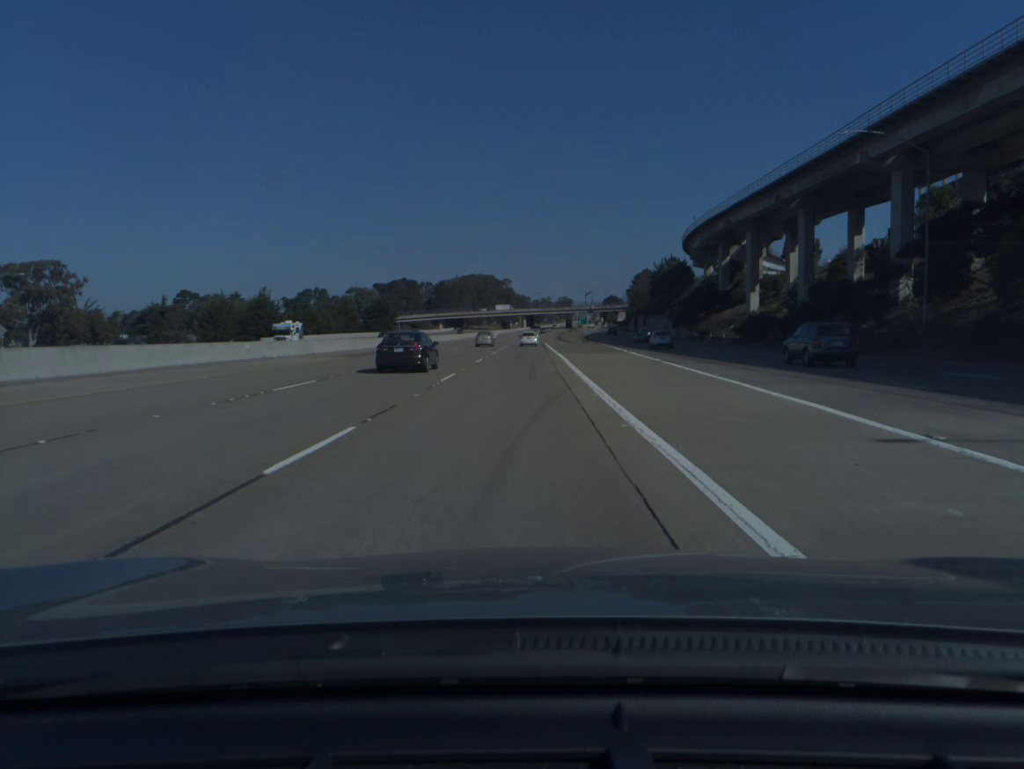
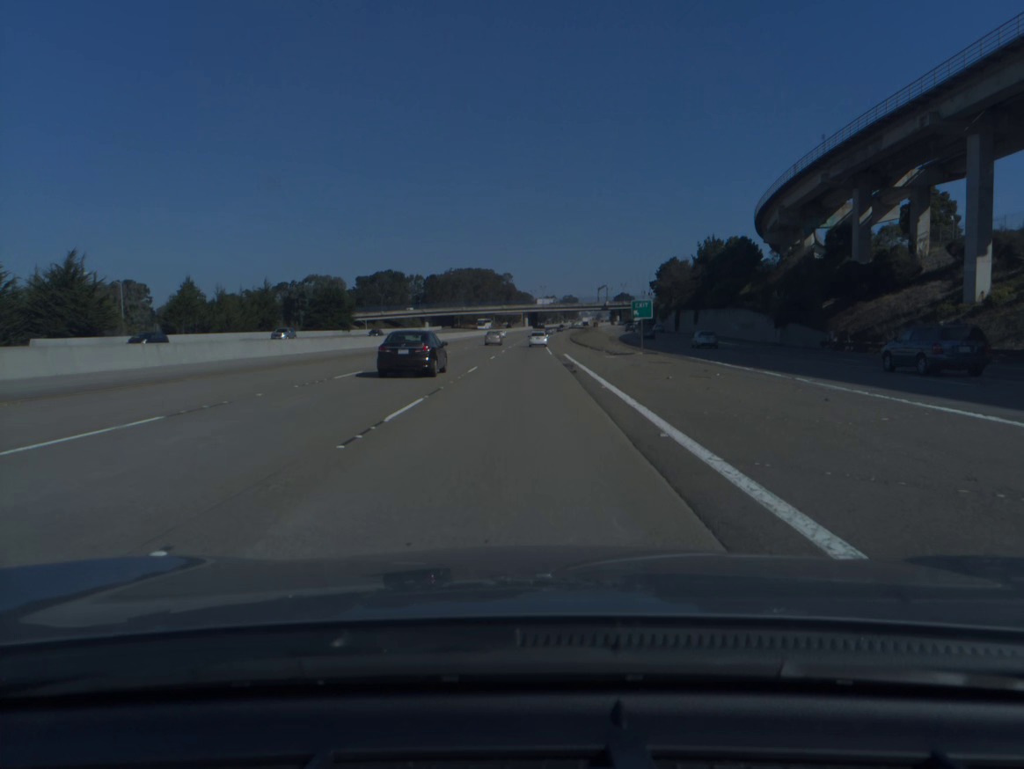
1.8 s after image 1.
(-0.2, +53.8) m; 0°
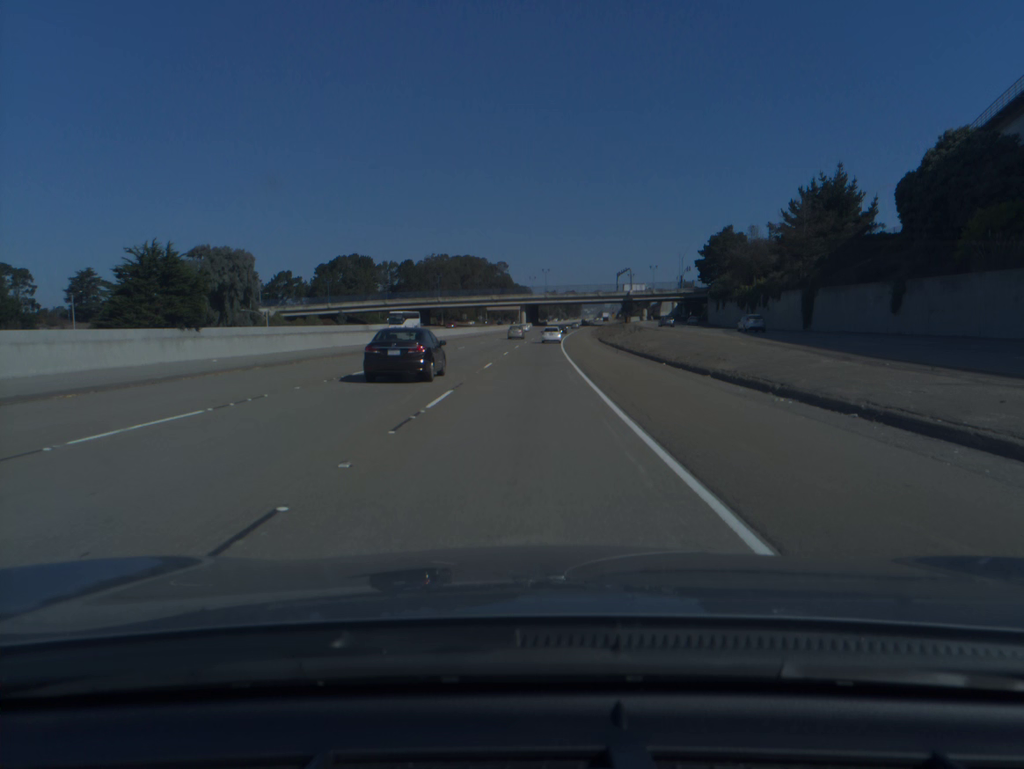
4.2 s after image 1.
(0.0, +71.4) m; 0°
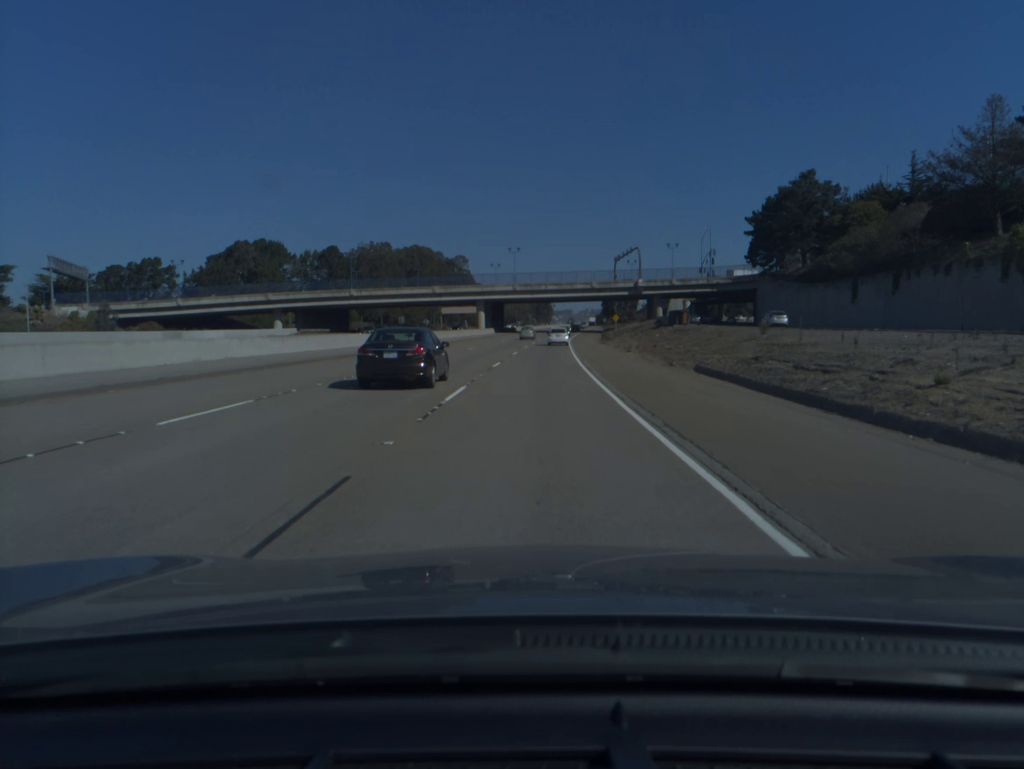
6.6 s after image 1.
(+1.2, +71.1) m; +2°
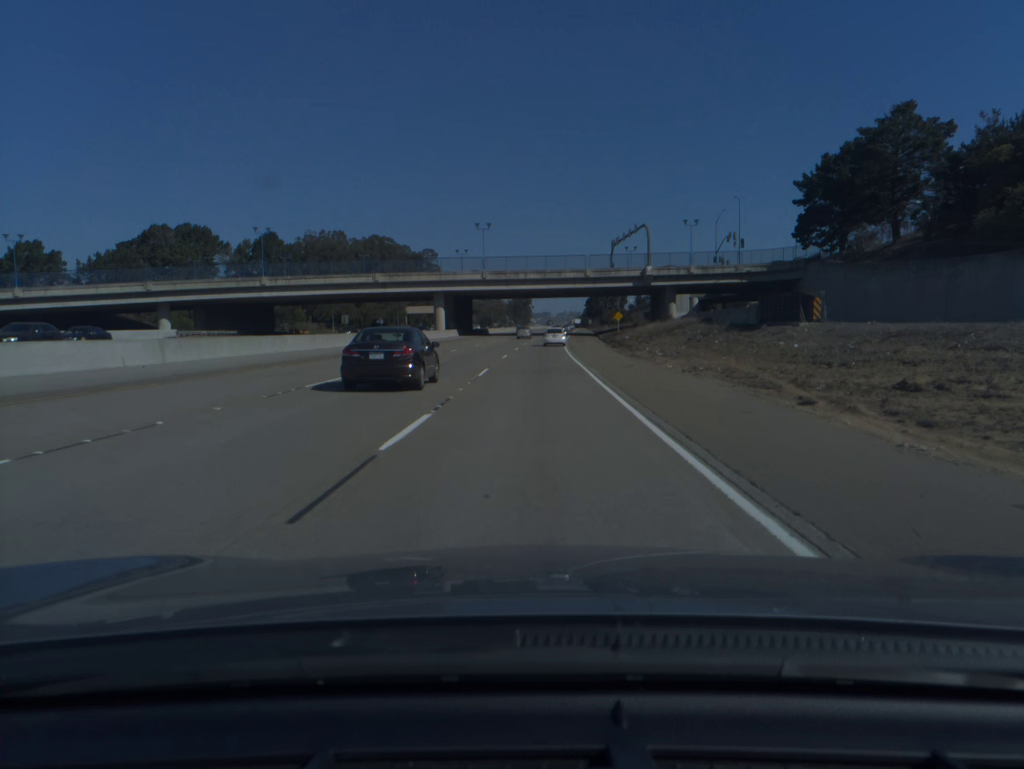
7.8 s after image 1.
(+0.5, +35.2) m; +2°
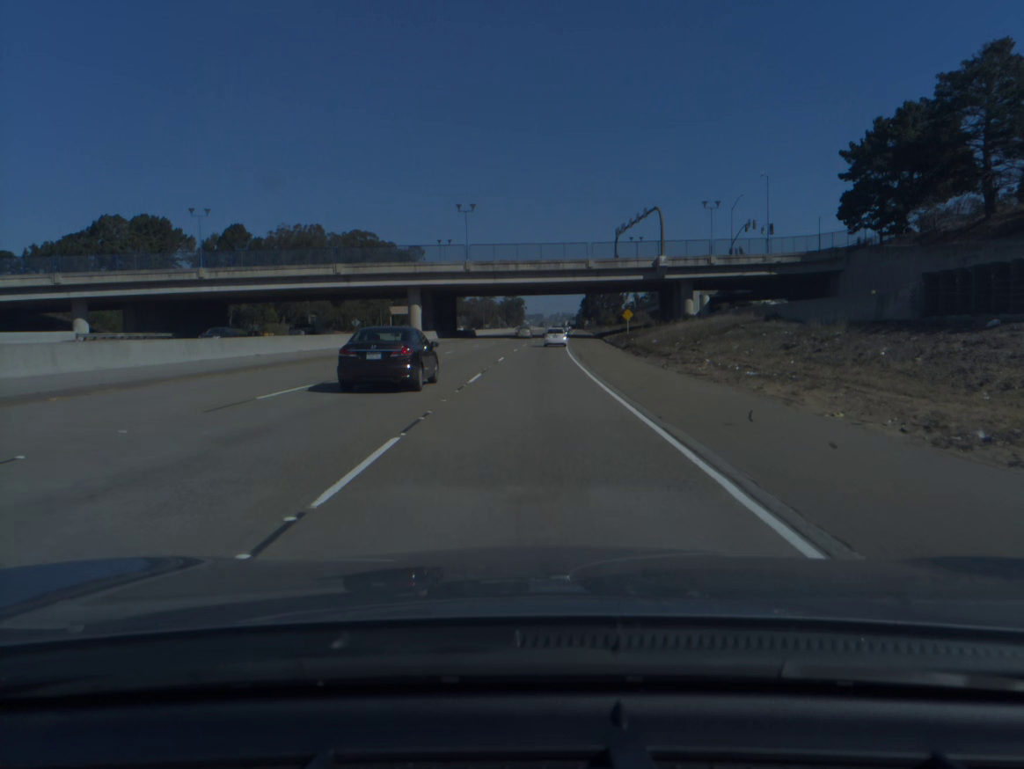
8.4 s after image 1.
(+0.1, +17.4) m; +1°
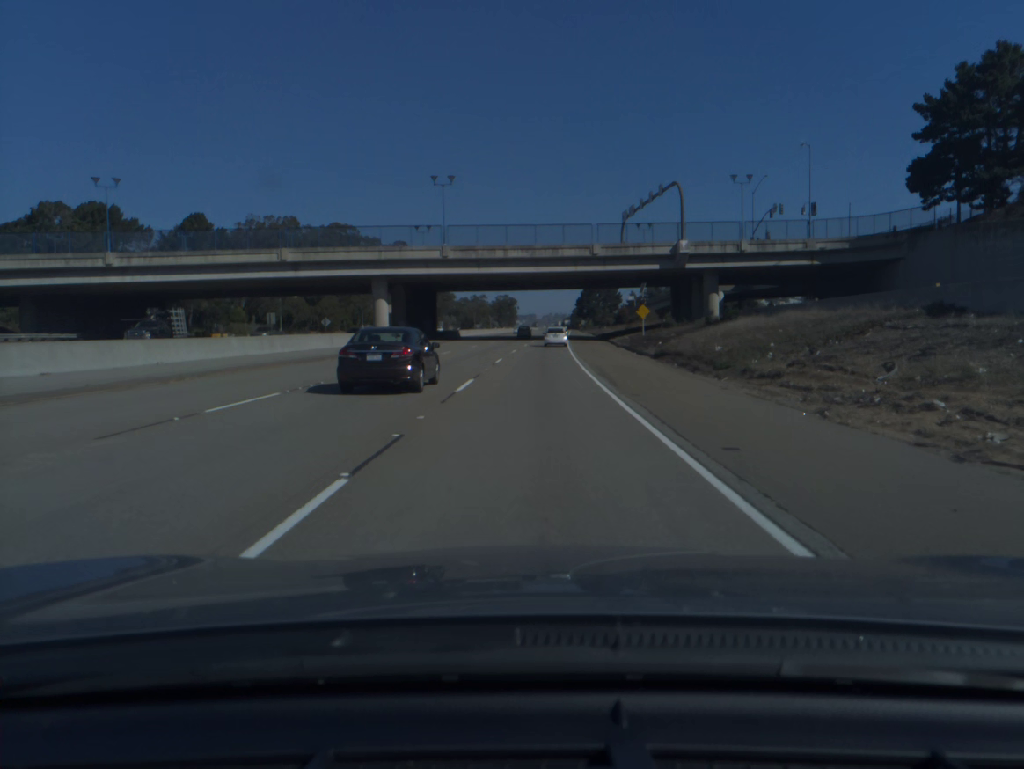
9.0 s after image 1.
(+0.1, +17.3) m; +1°
